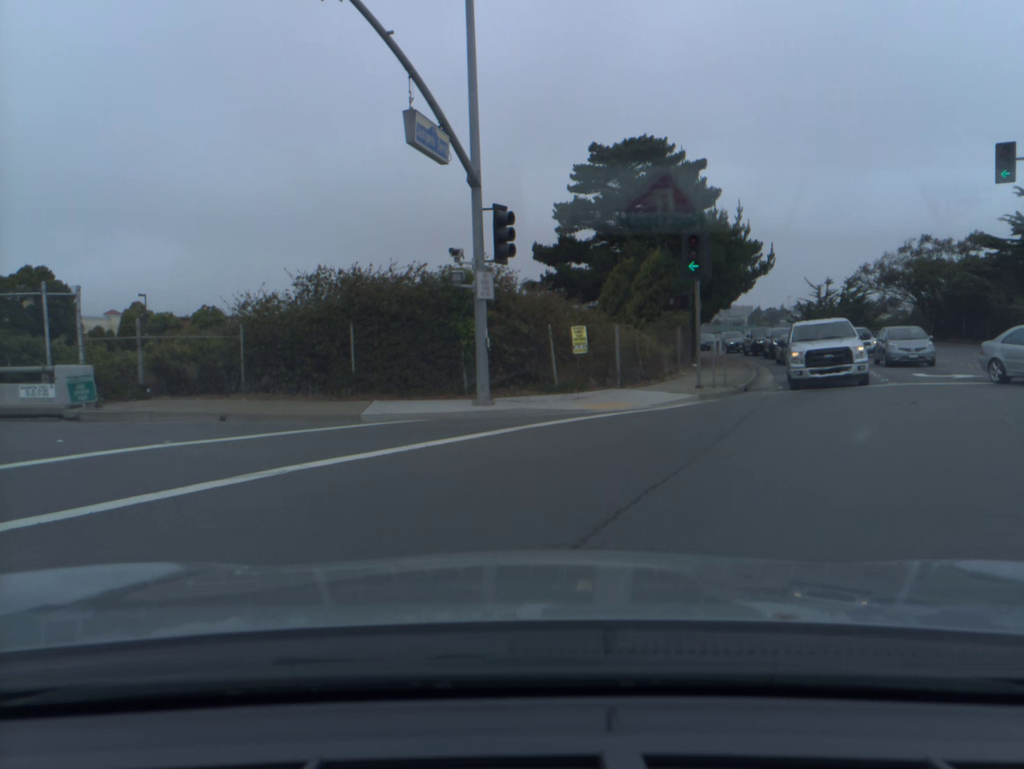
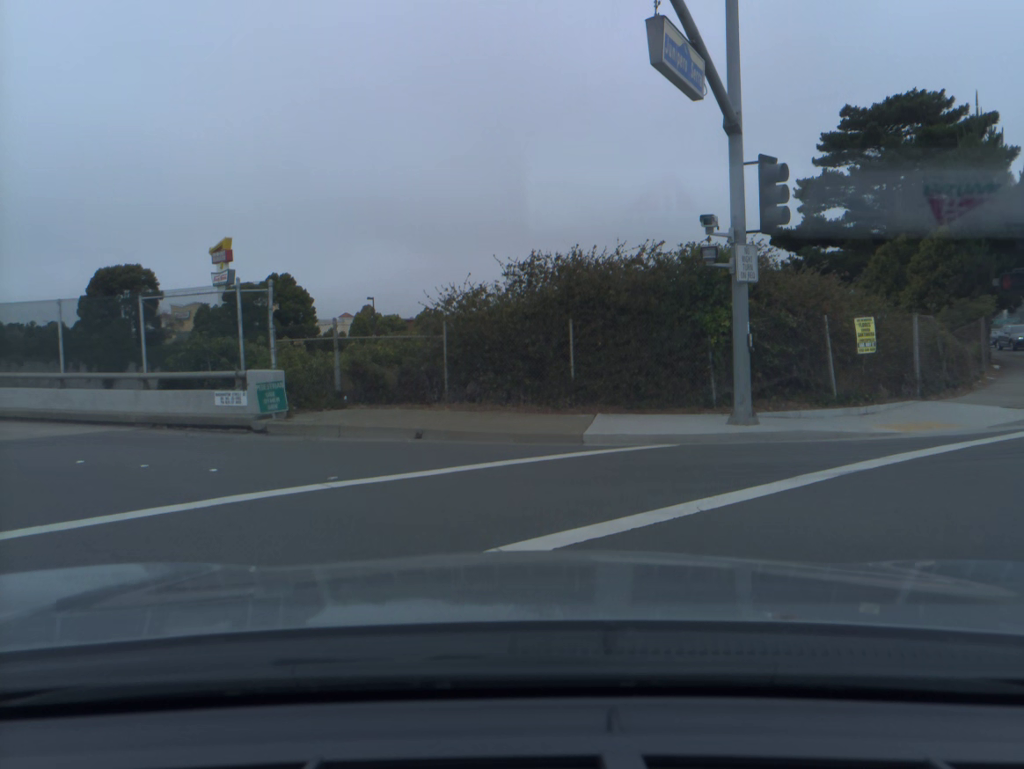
(-0.5, +3.8) m; -15°
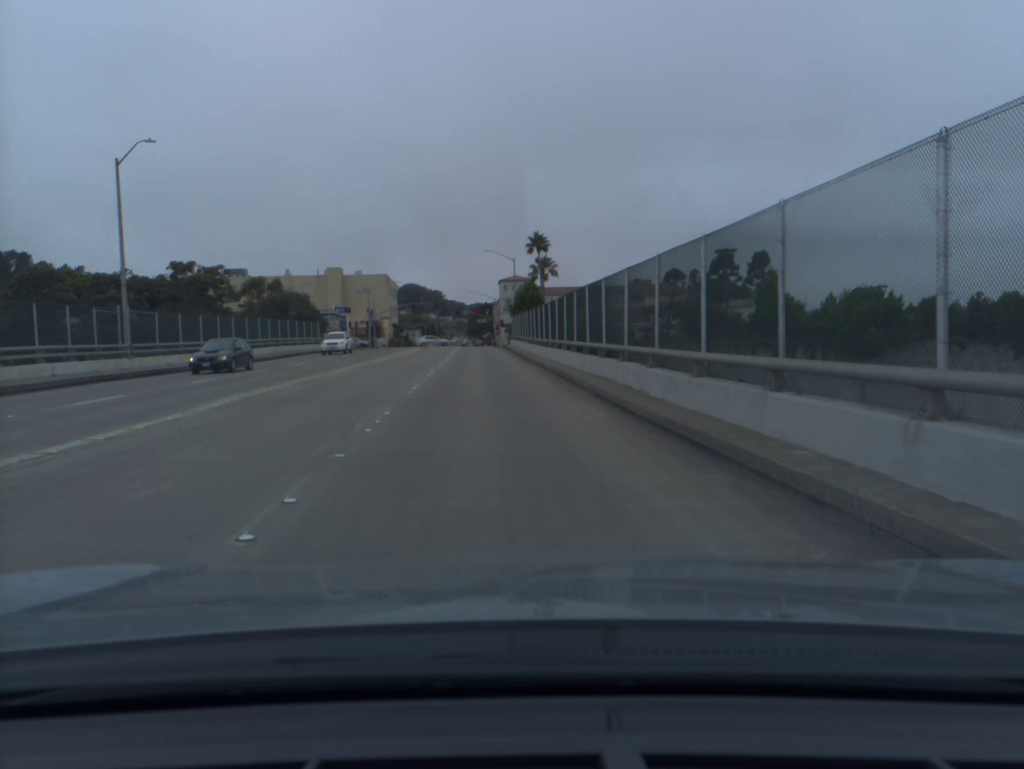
(-13.1, +18.6) m; -54°
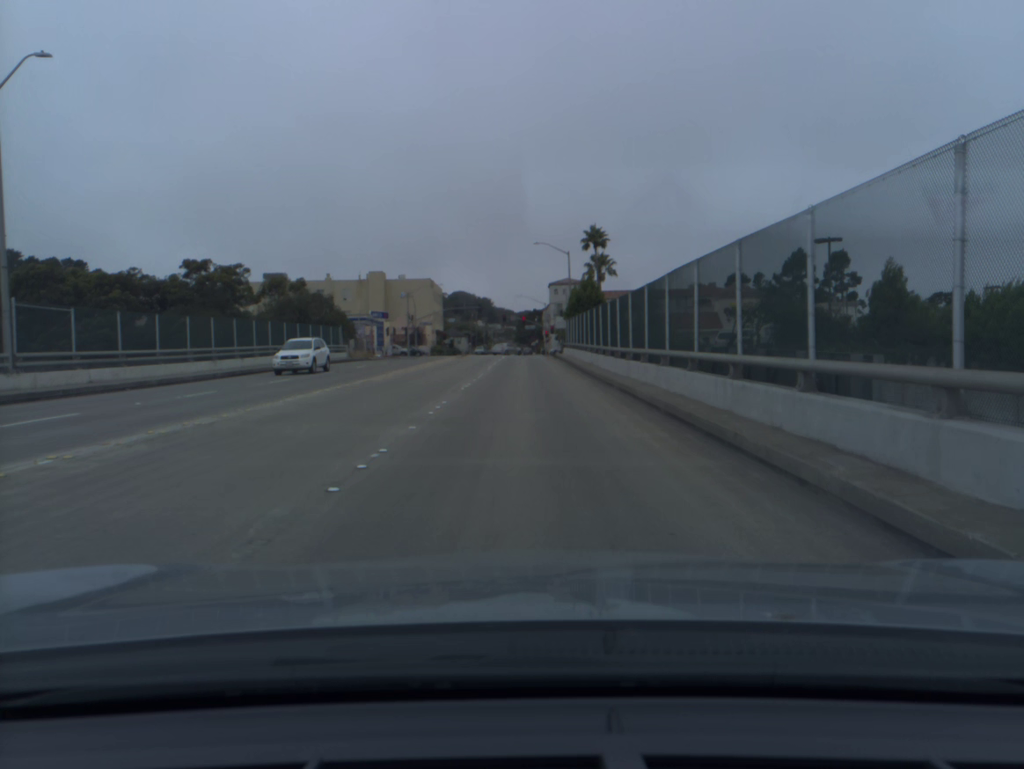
(-0.4, +11.8) m; -3°
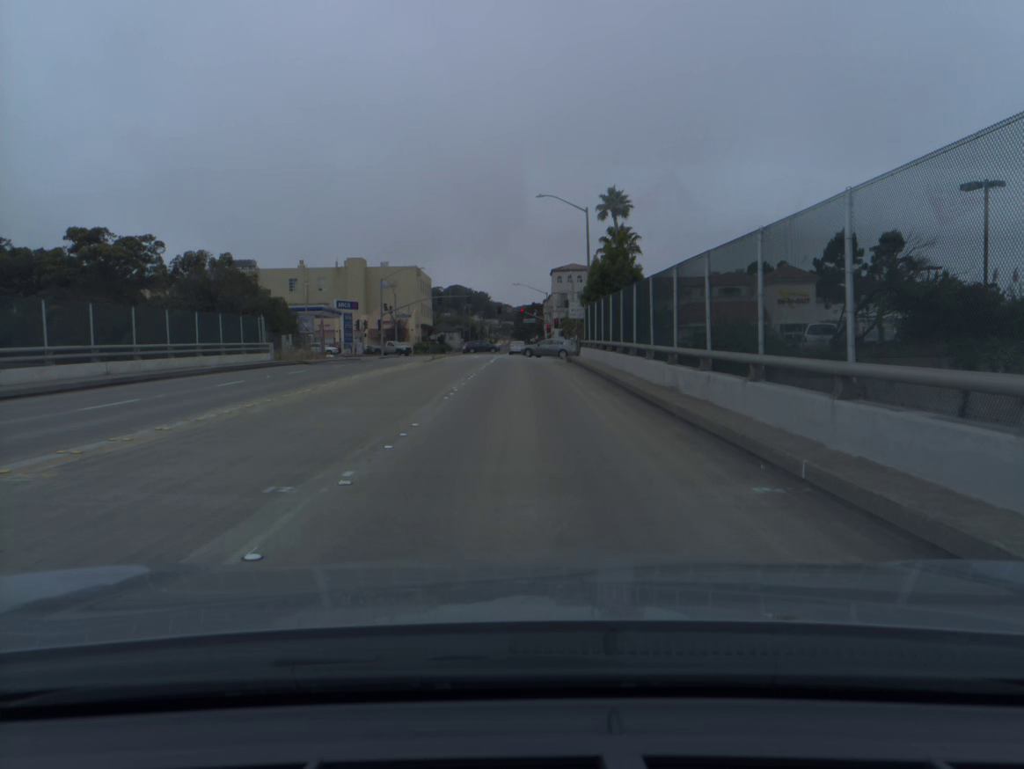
(+0.1, +19.3) m; 0°
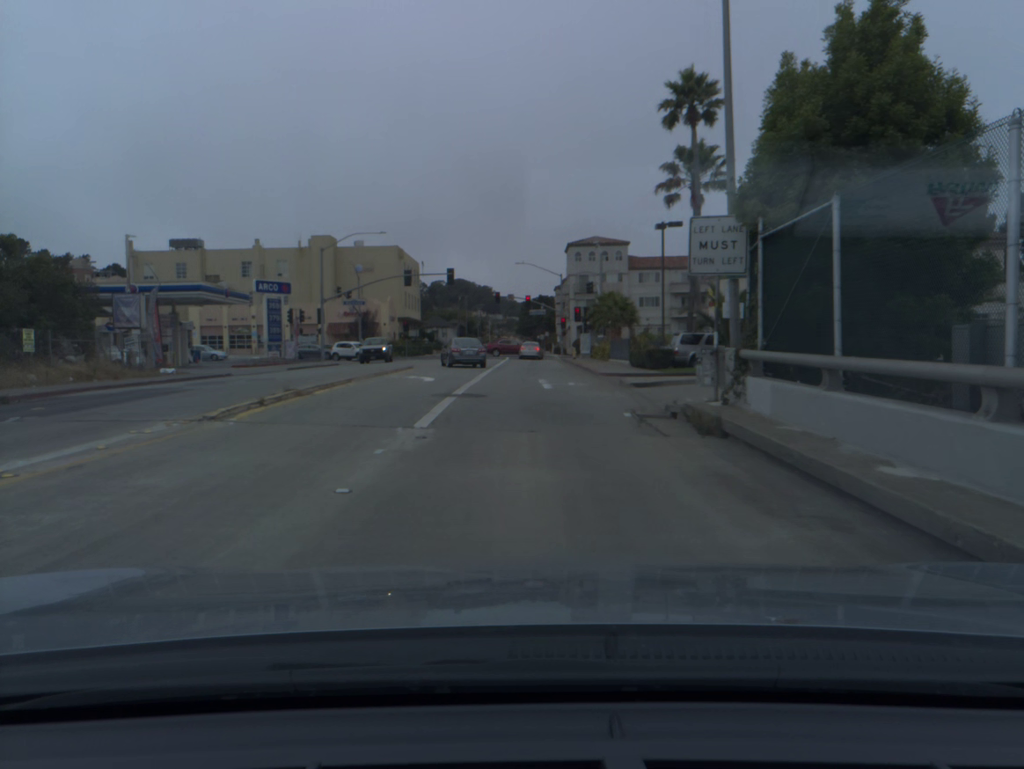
(-0.1, +30.0) m; 0°
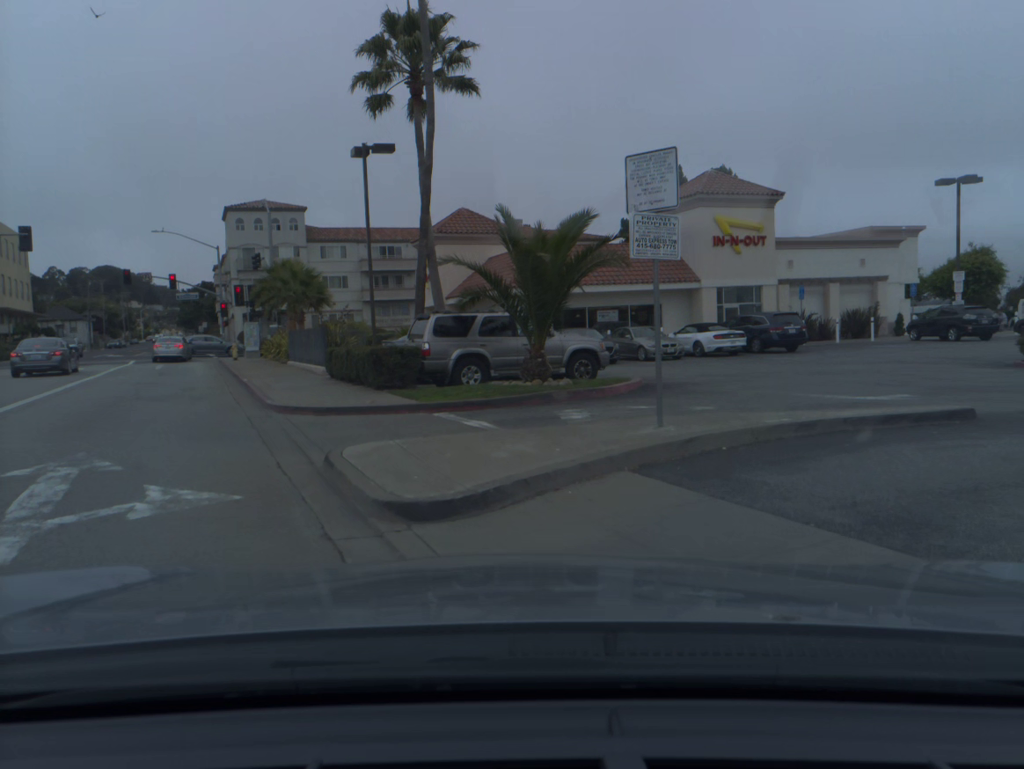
(+1.6, +17.5) m; +31°
